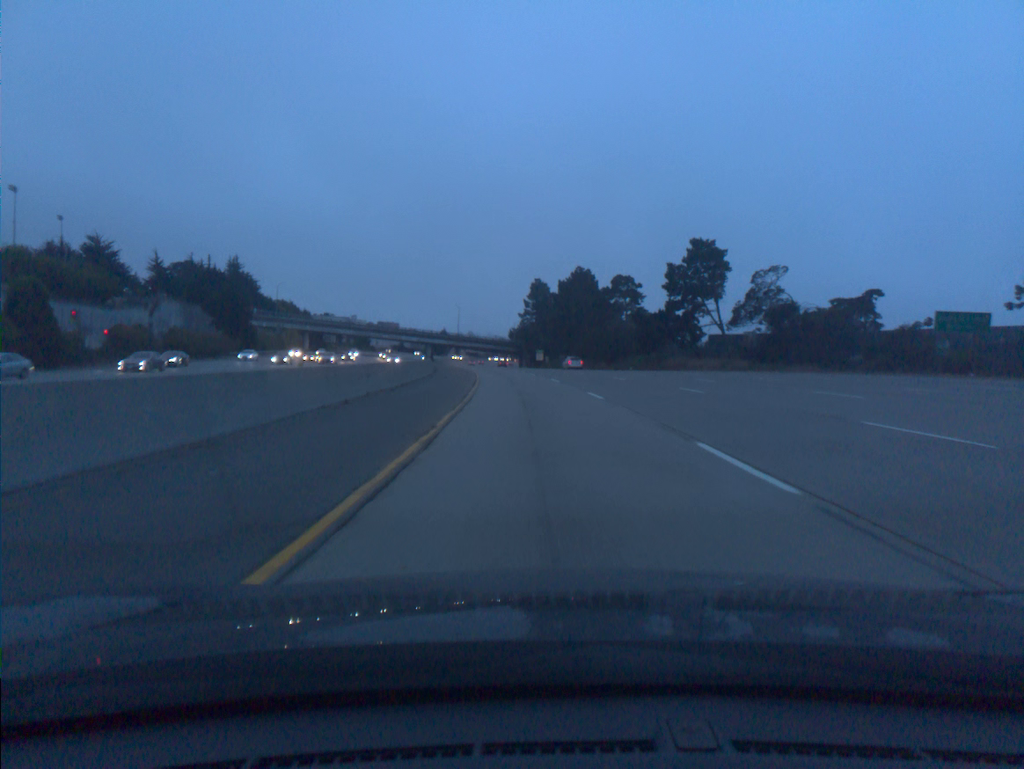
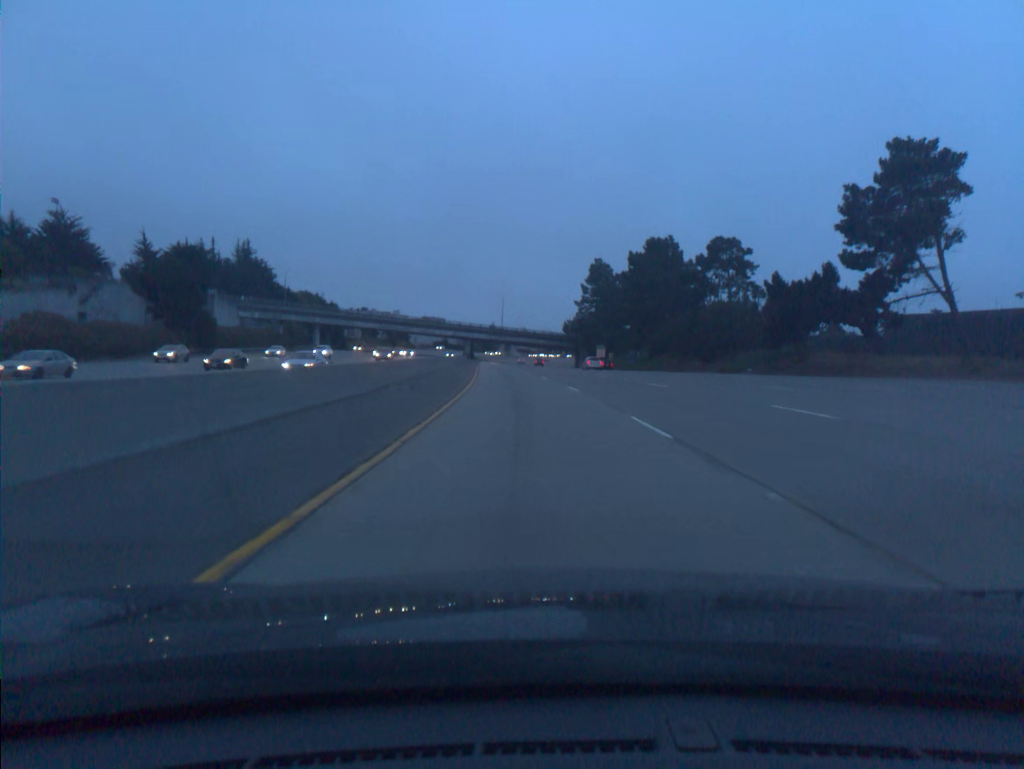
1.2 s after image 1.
(-1.4, +39.4) m; -4°
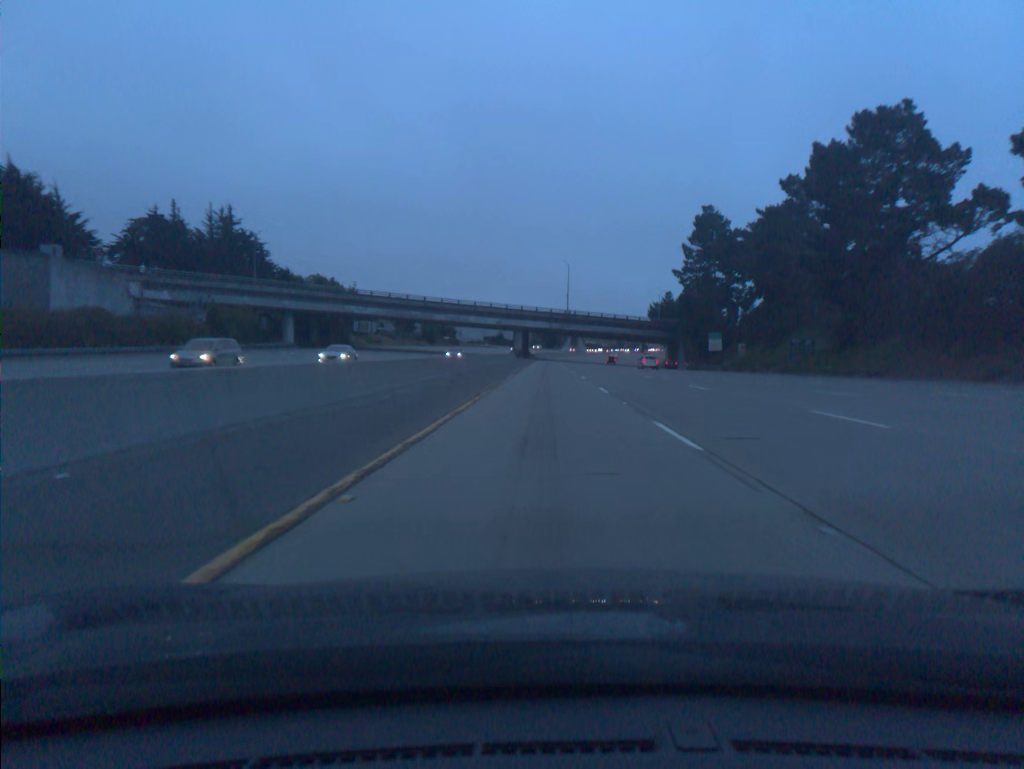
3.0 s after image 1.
(-2.9, +59.3) m; -5°
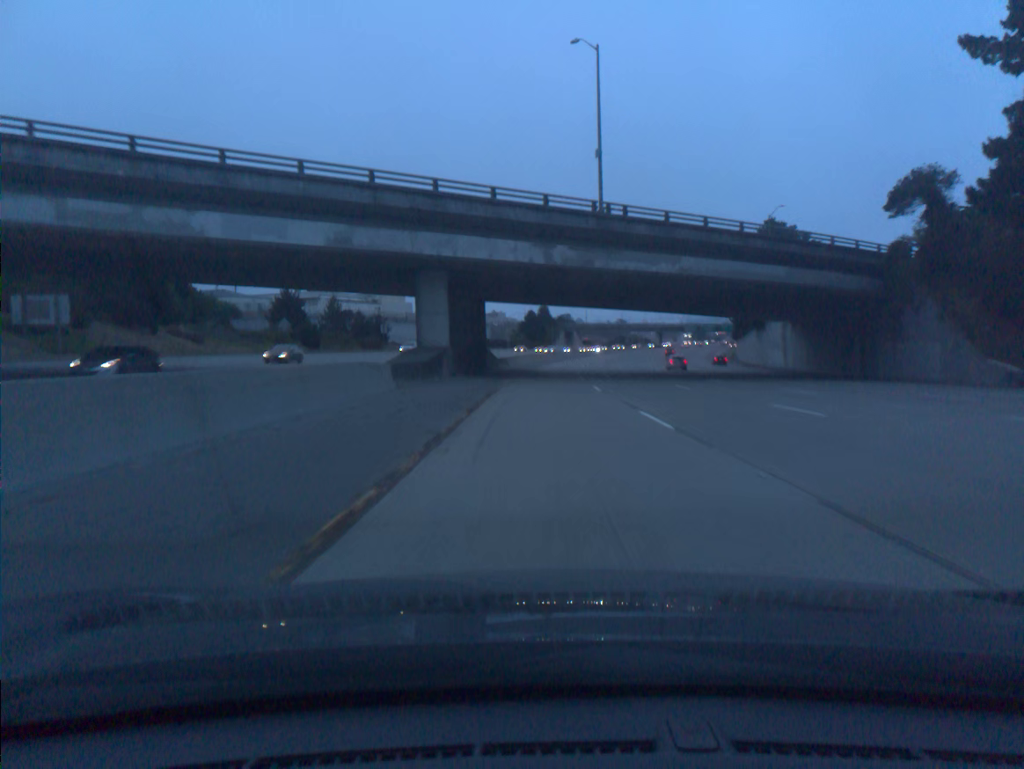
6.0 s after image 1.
(+0.5, +98.9) m; +1°
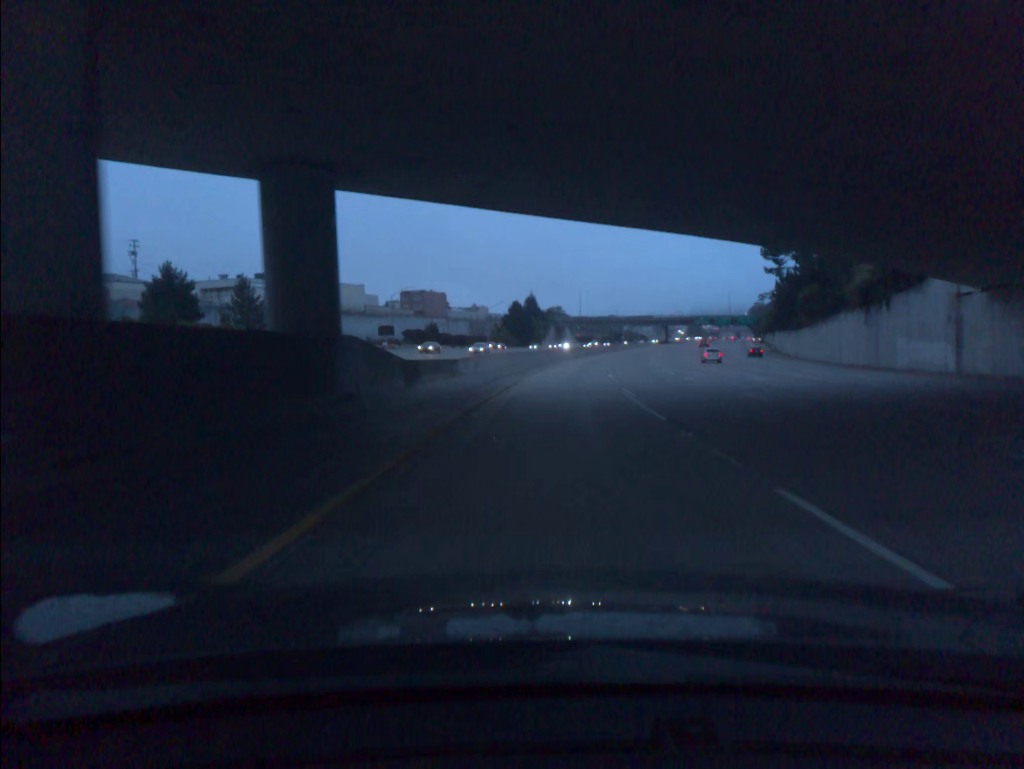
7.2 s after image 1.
(+0.2, +39.4) m; +1°
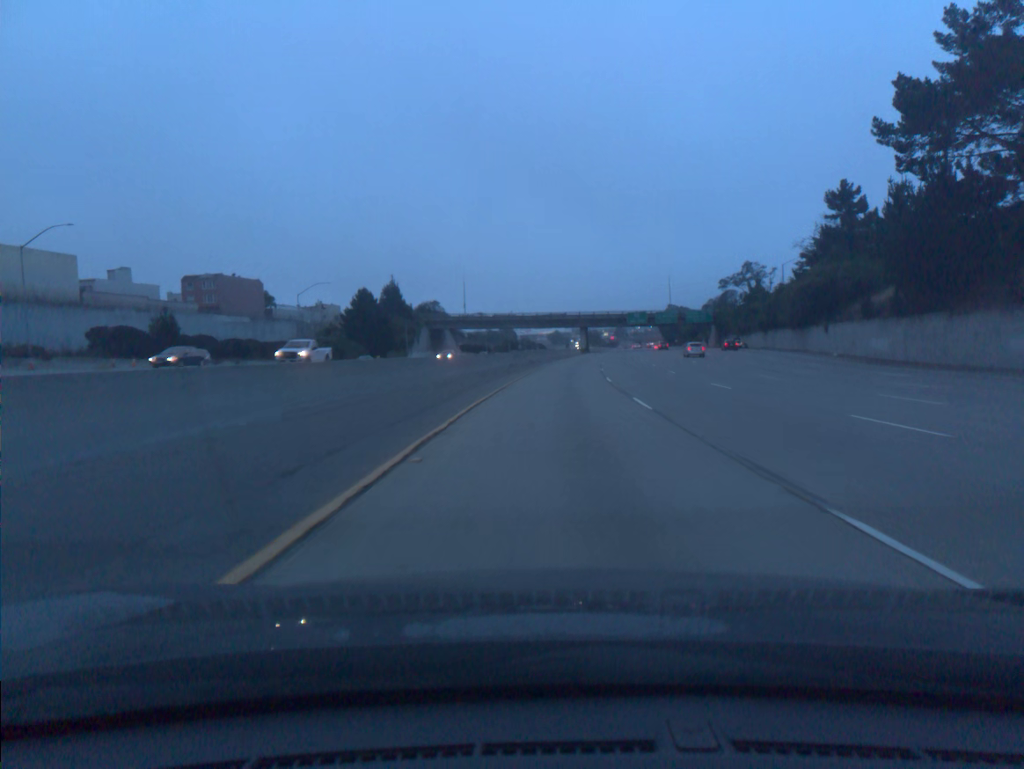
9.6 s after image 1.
(+5.1, +78.3) m; +8°
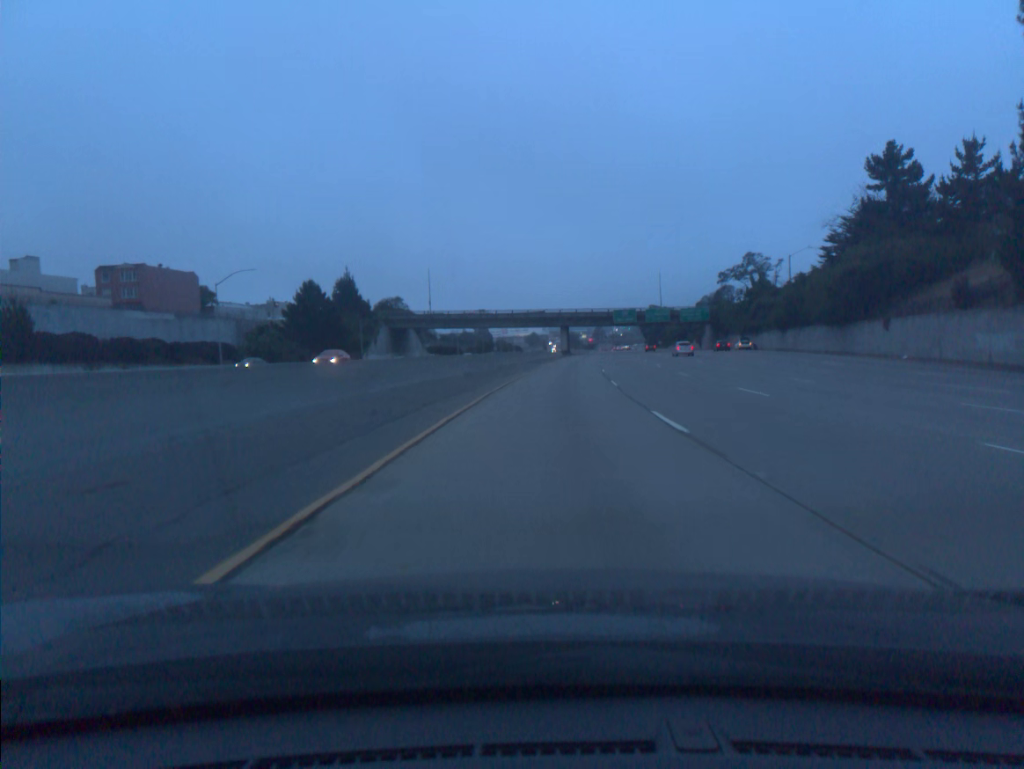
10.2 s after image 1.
(+0.3, +19.6) m; +2°
